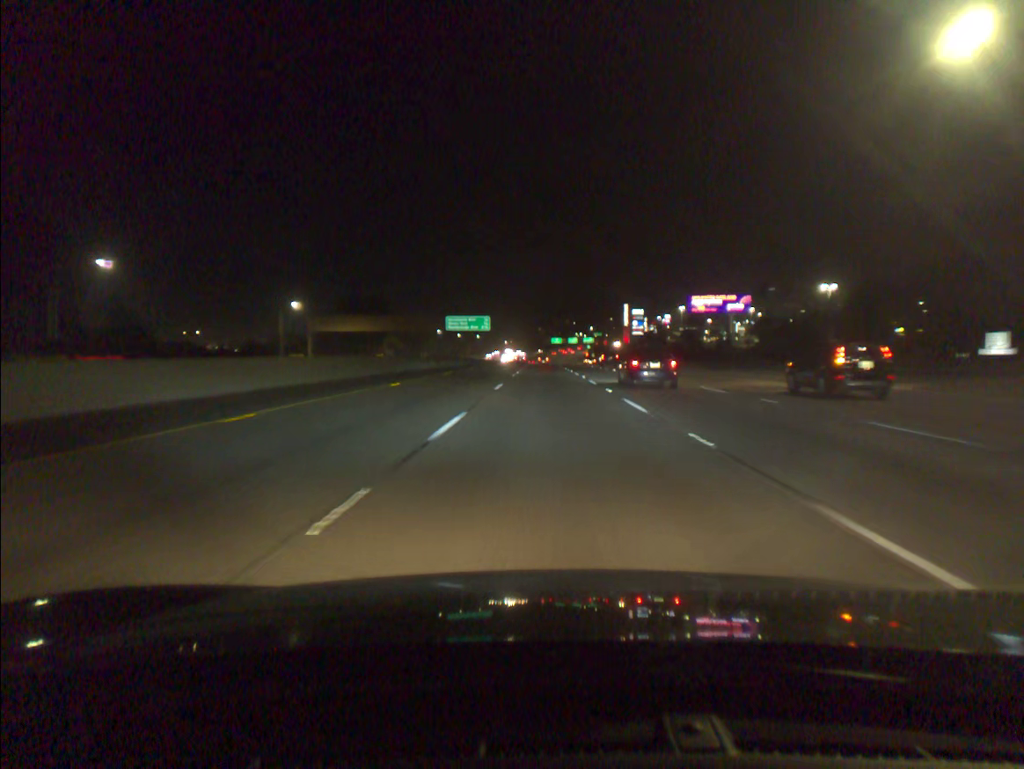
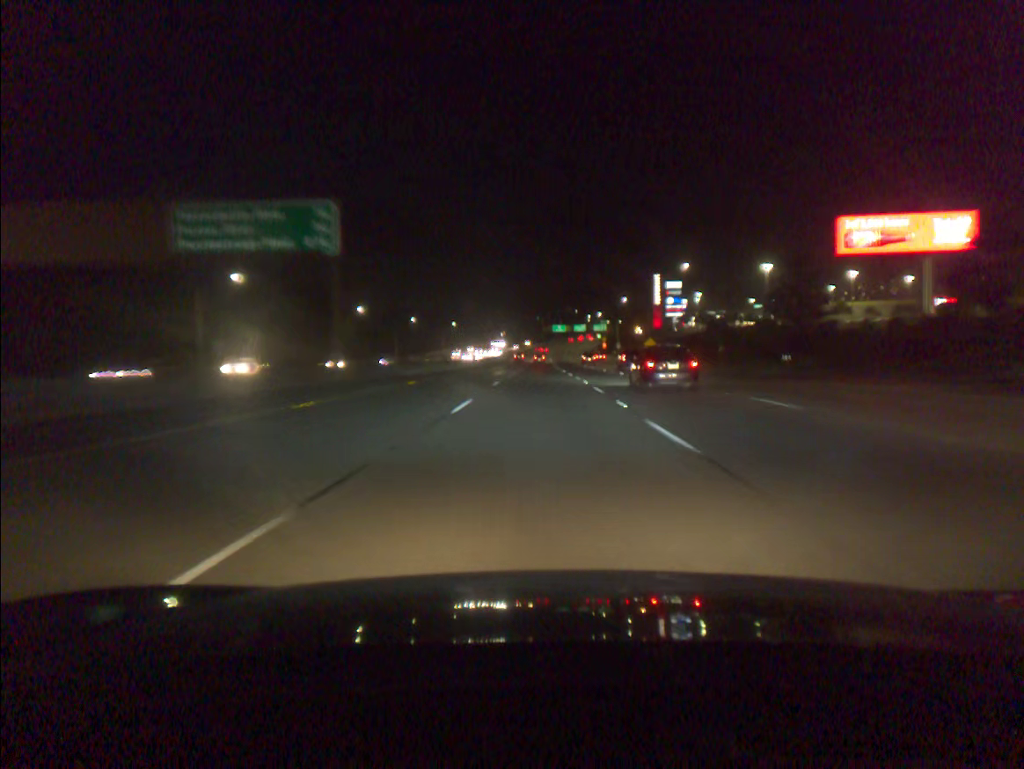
(+0.5, +97.2) m; 0°
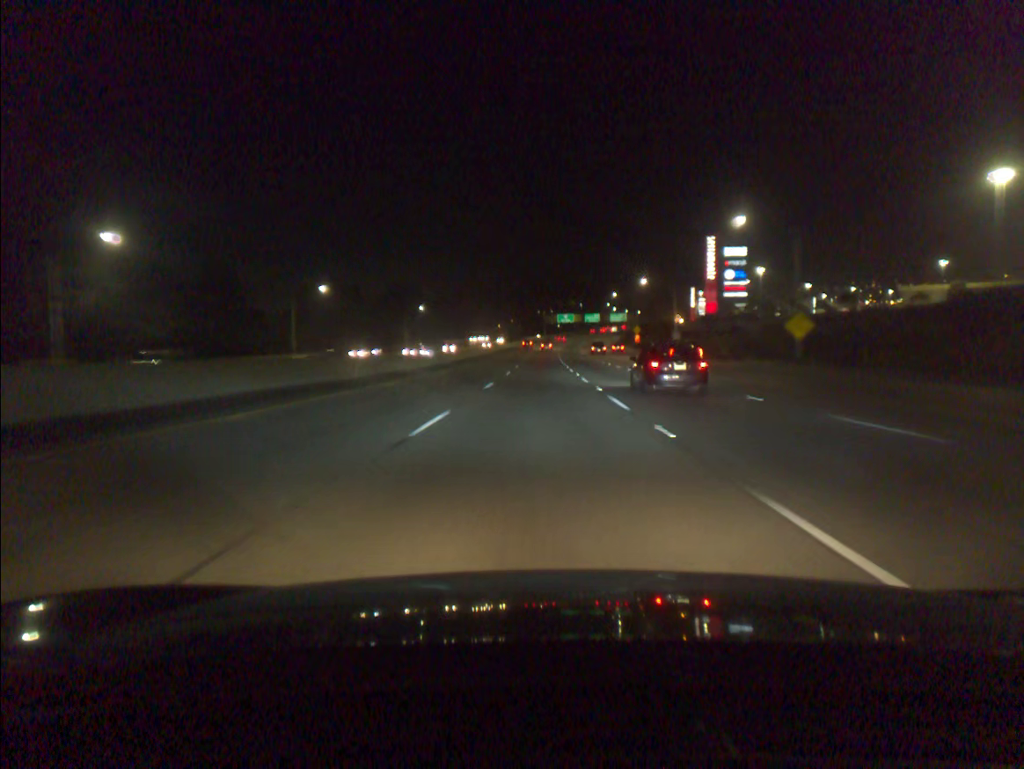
(0.0, +77.7) m; 0°
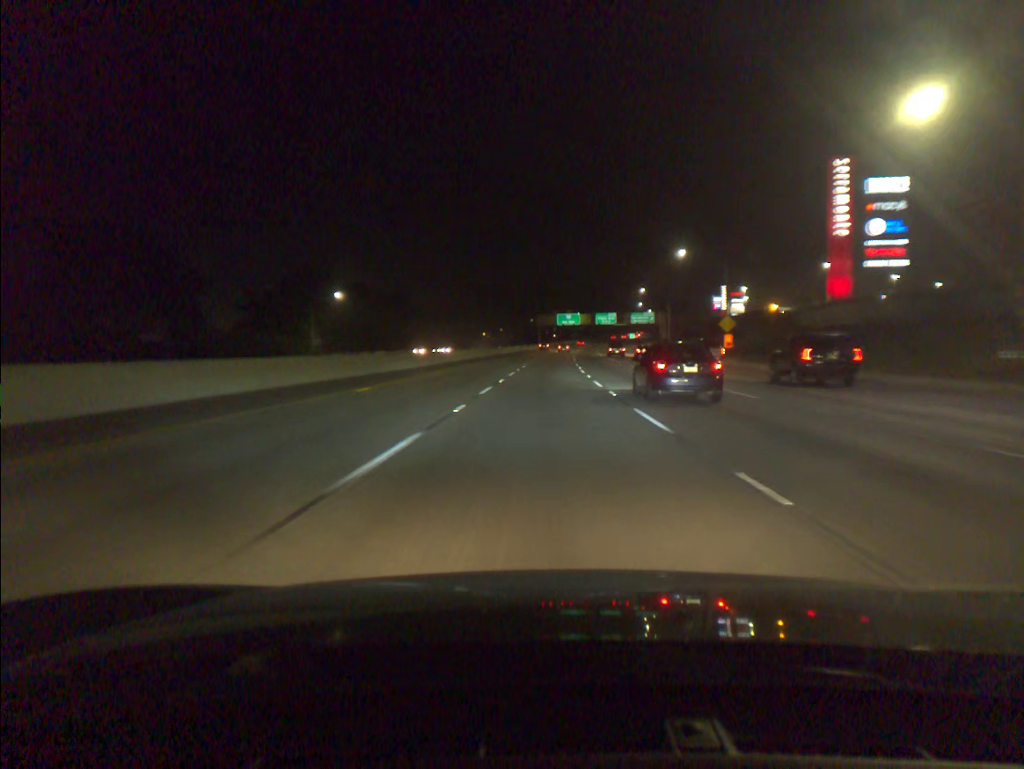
(+0.1, +77.9) m; 0°
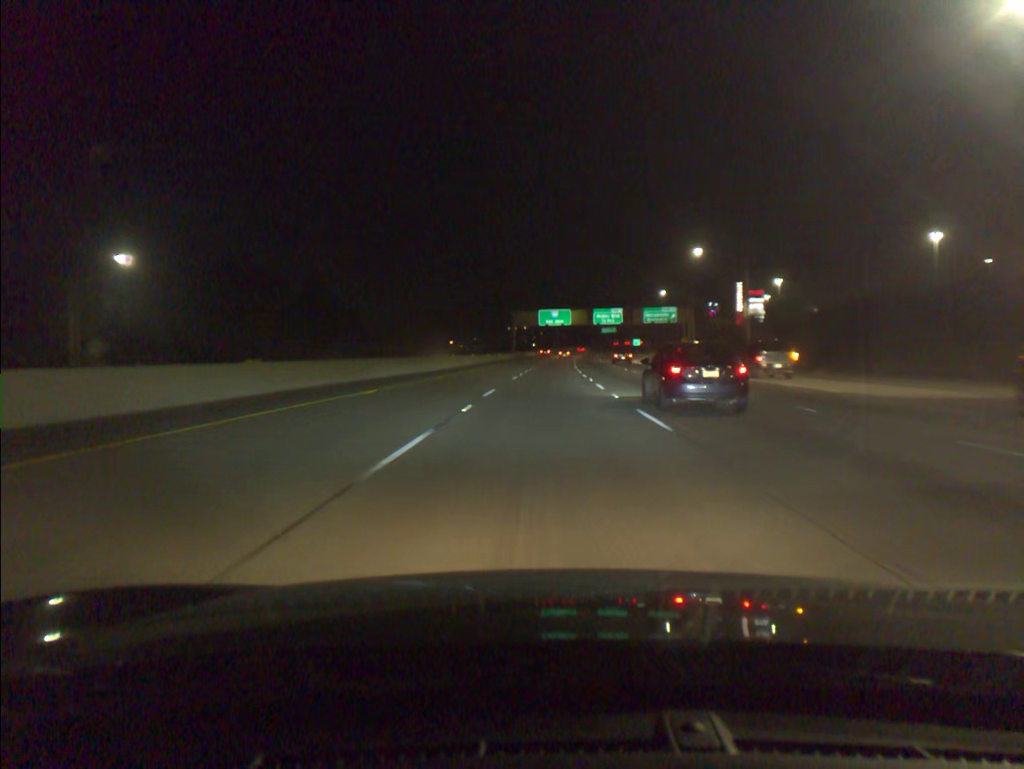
(+0.8, +58.0) m; +2°
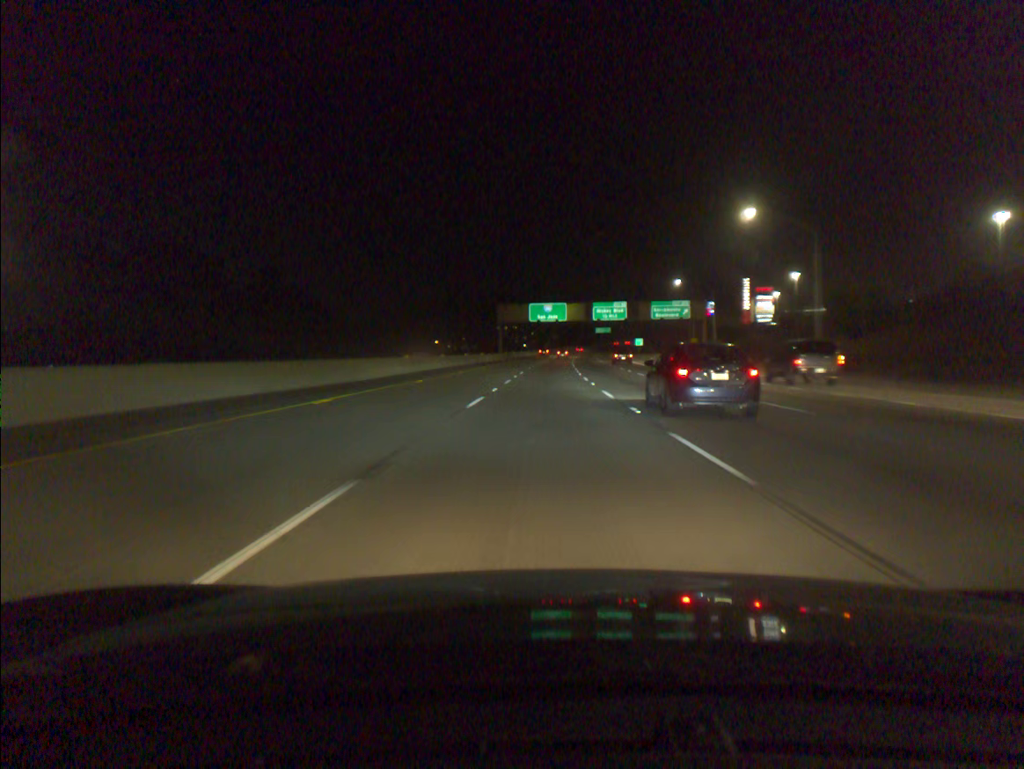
(+0.1, +19.3) m; +1°
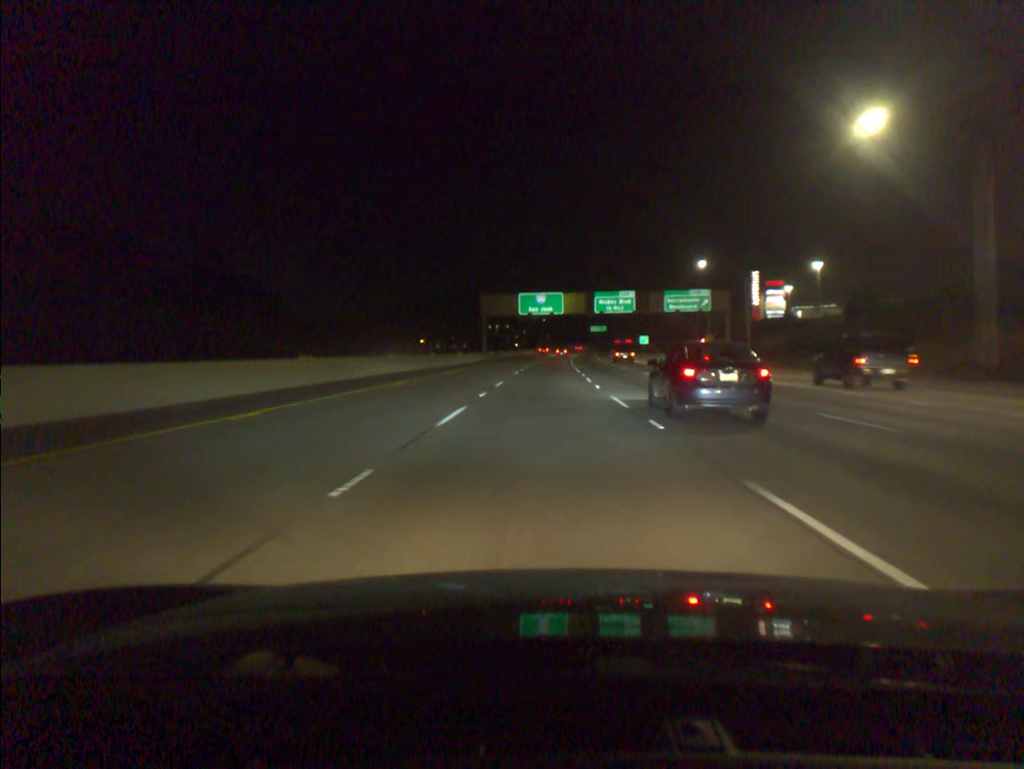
(+0.1, +19.3) m; +1°
